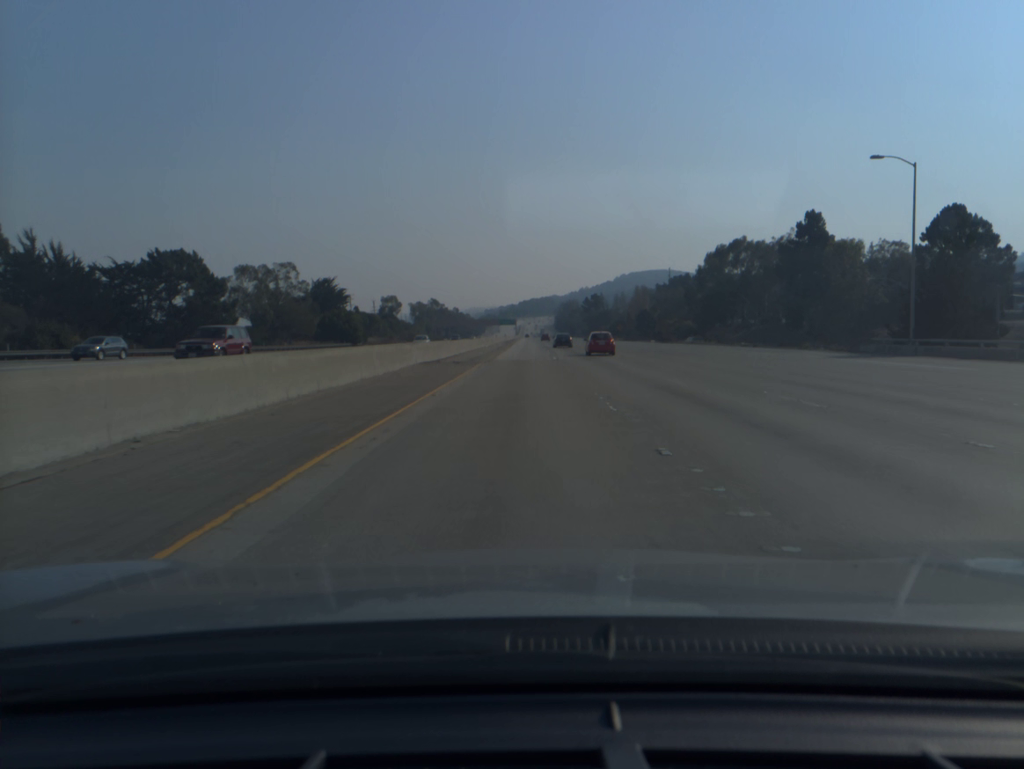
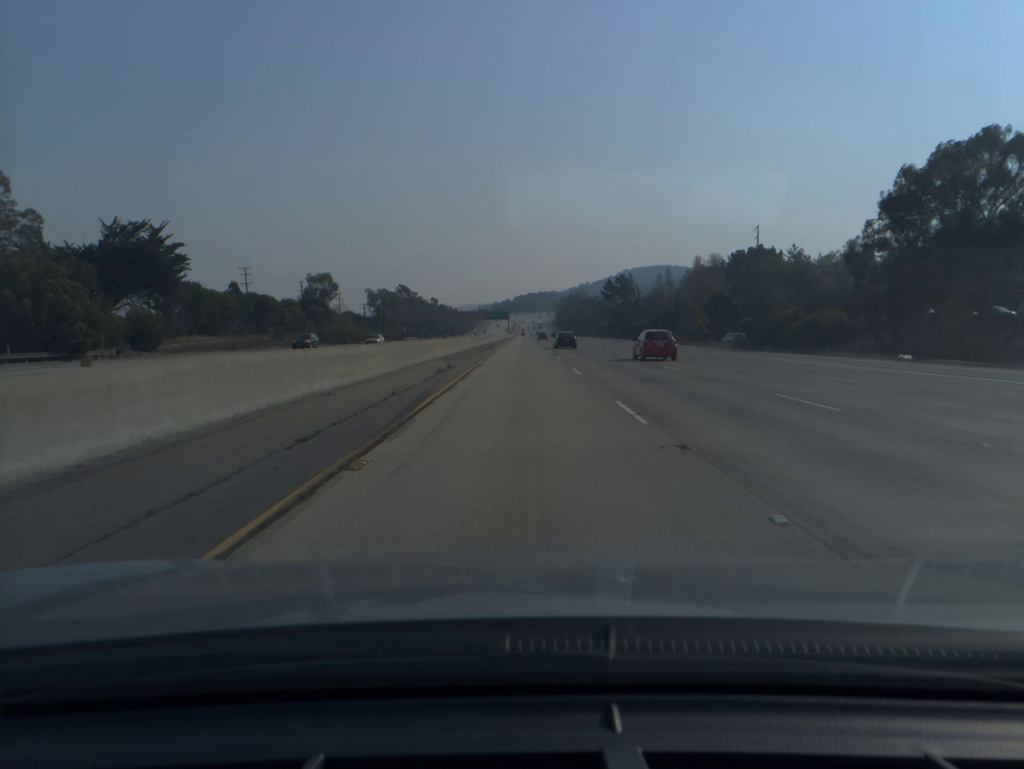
(+0.4, +88.4) m; 0°
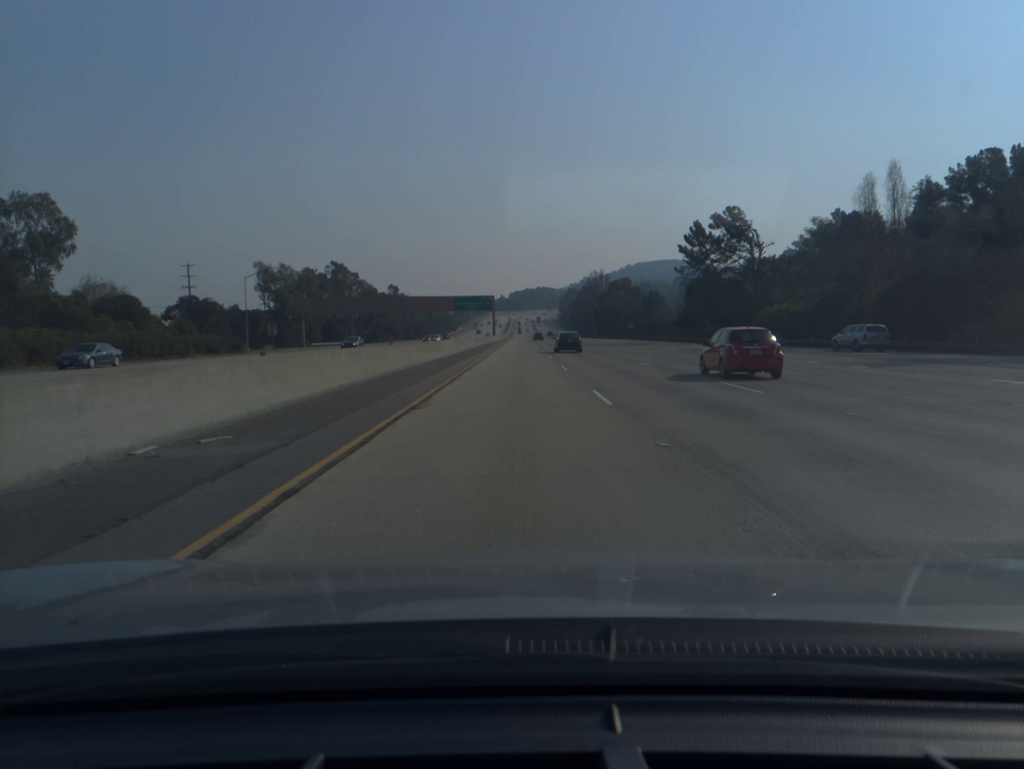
(+0.3, +110.5) m; 0°
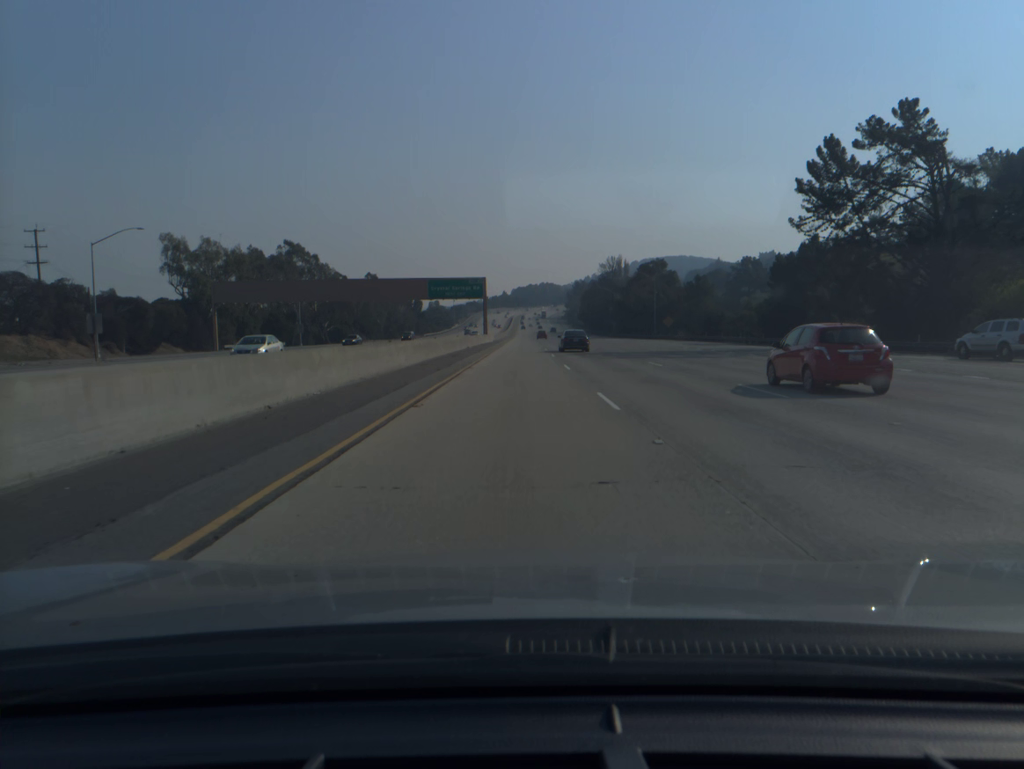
(-0.1, +44.1) m; 0°
